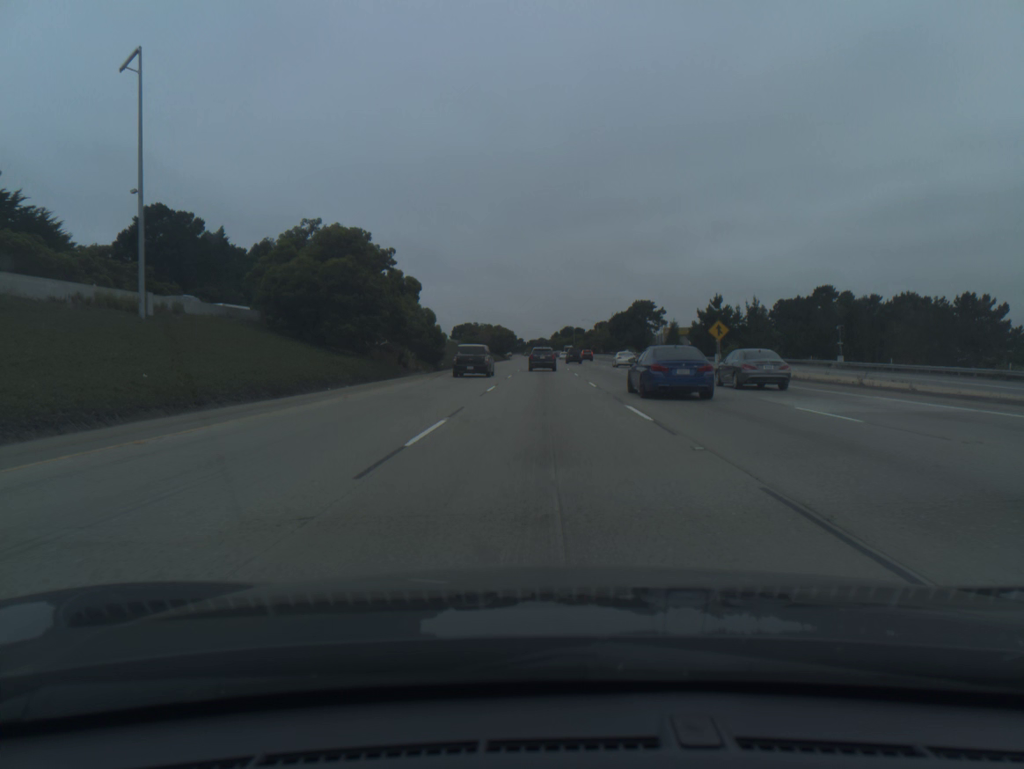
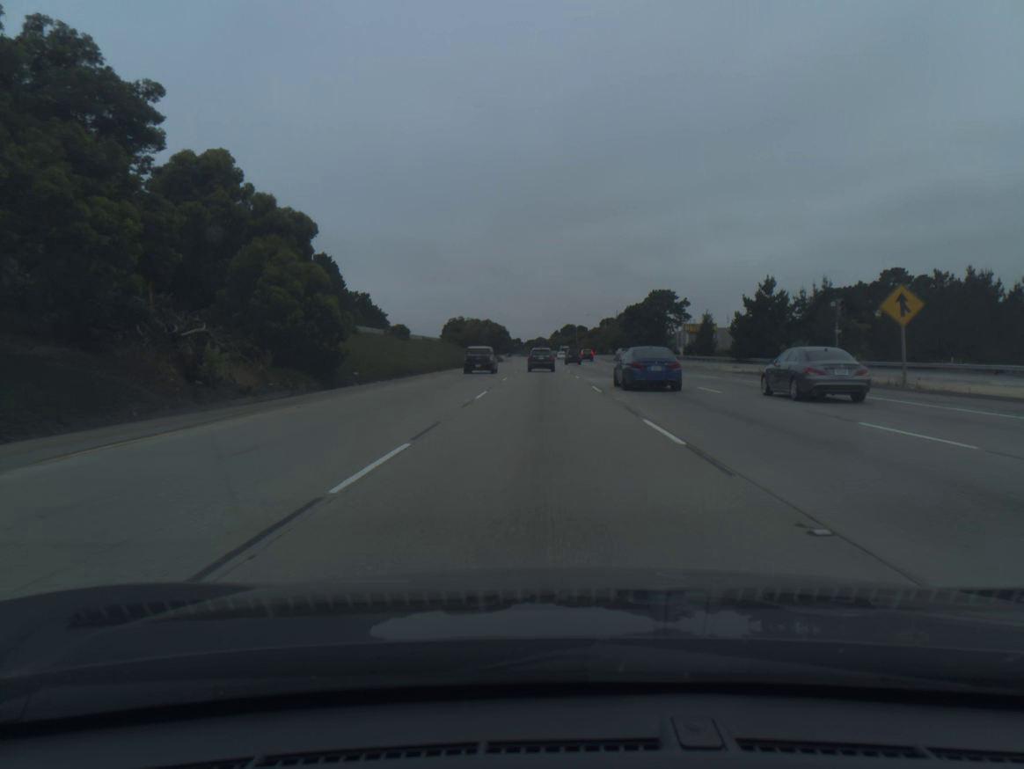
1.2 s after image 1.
(0.0, +33.1) m; 0°
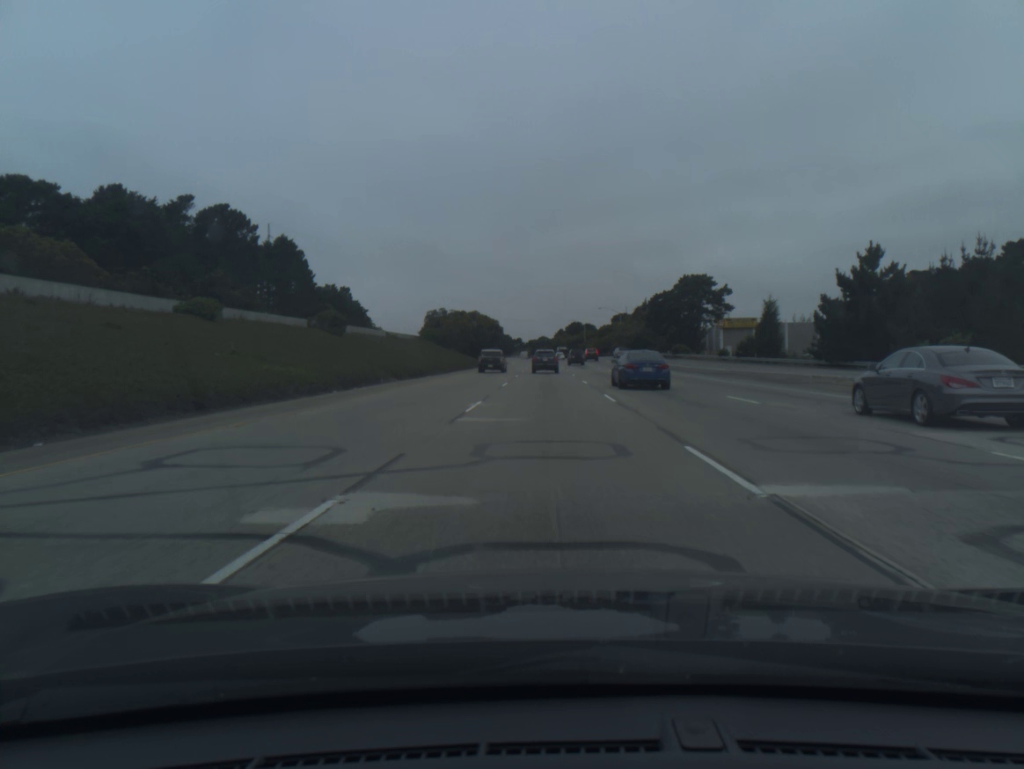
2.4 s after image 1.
(0.0, +32.9) m; 0°
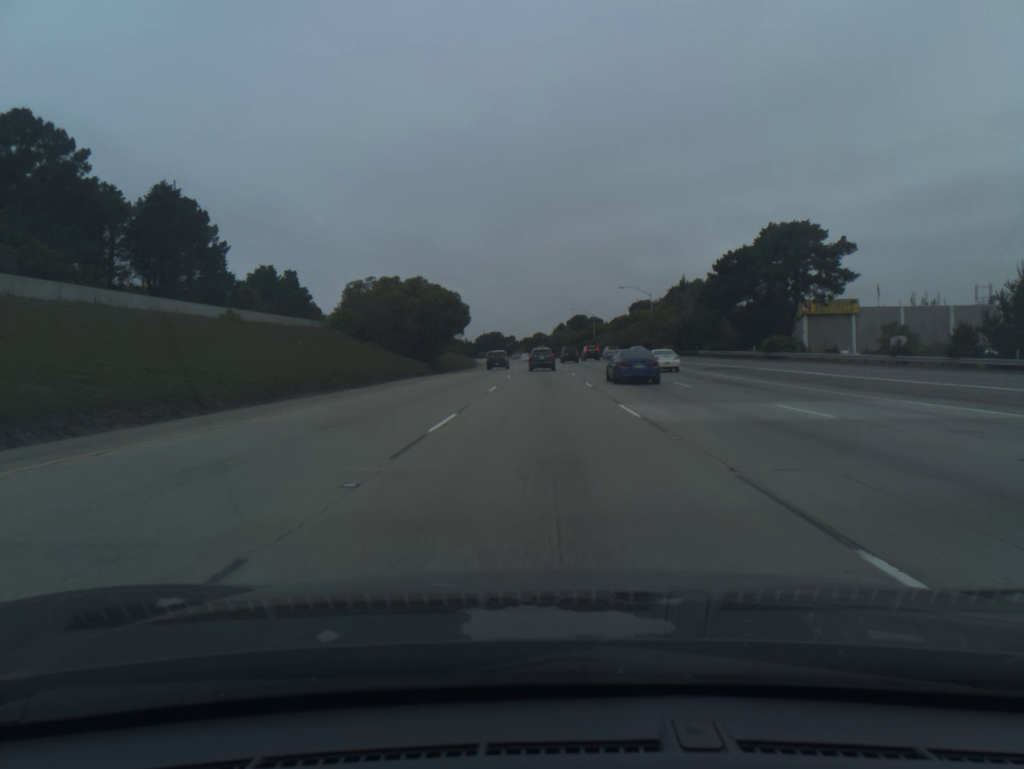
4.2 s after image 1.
(0.0, +49.3) m; 0°
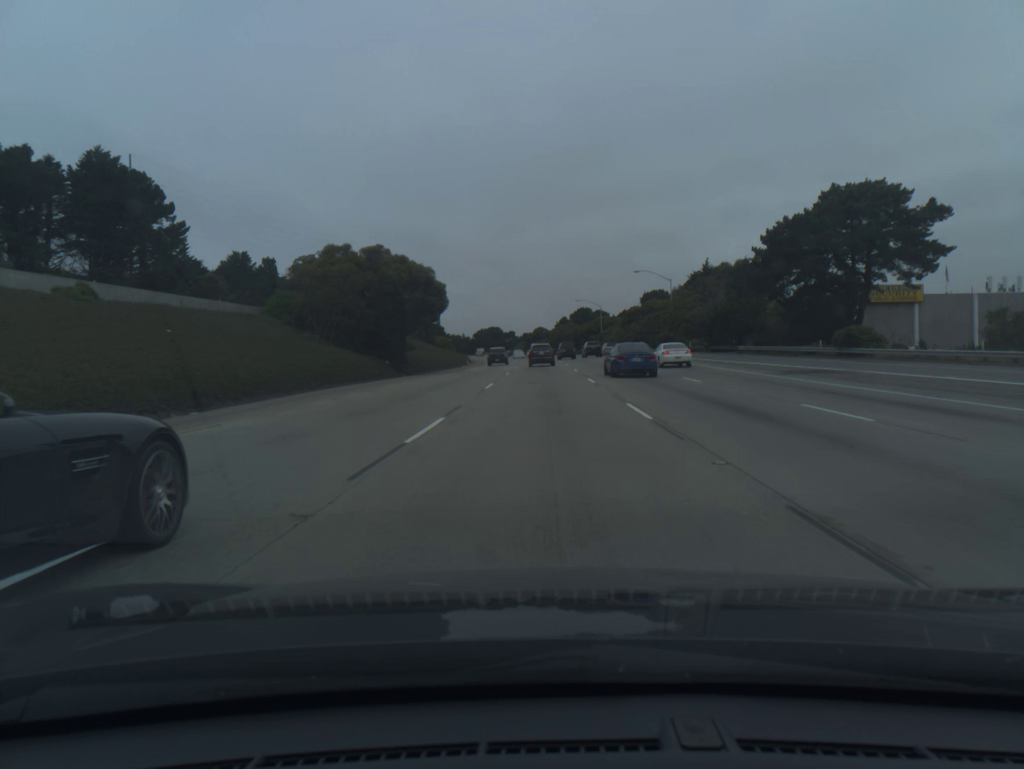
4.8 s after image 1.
(0.0, +16.4) m; 0°
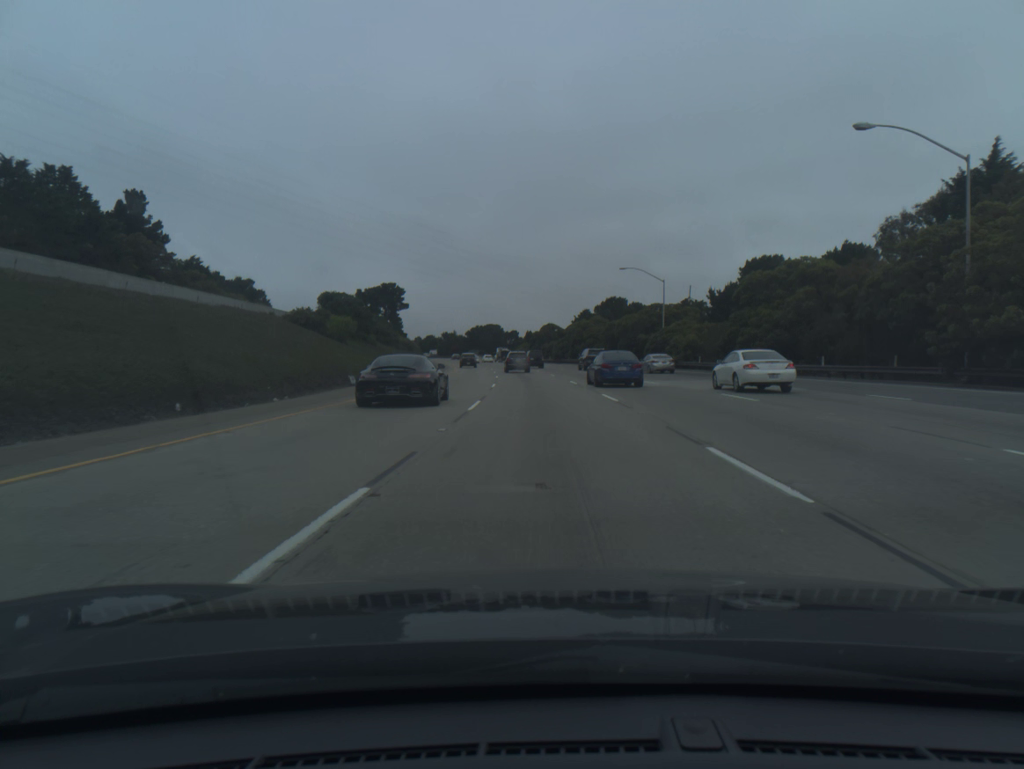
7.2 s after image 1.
(-0.4, +65.8) m; -1°
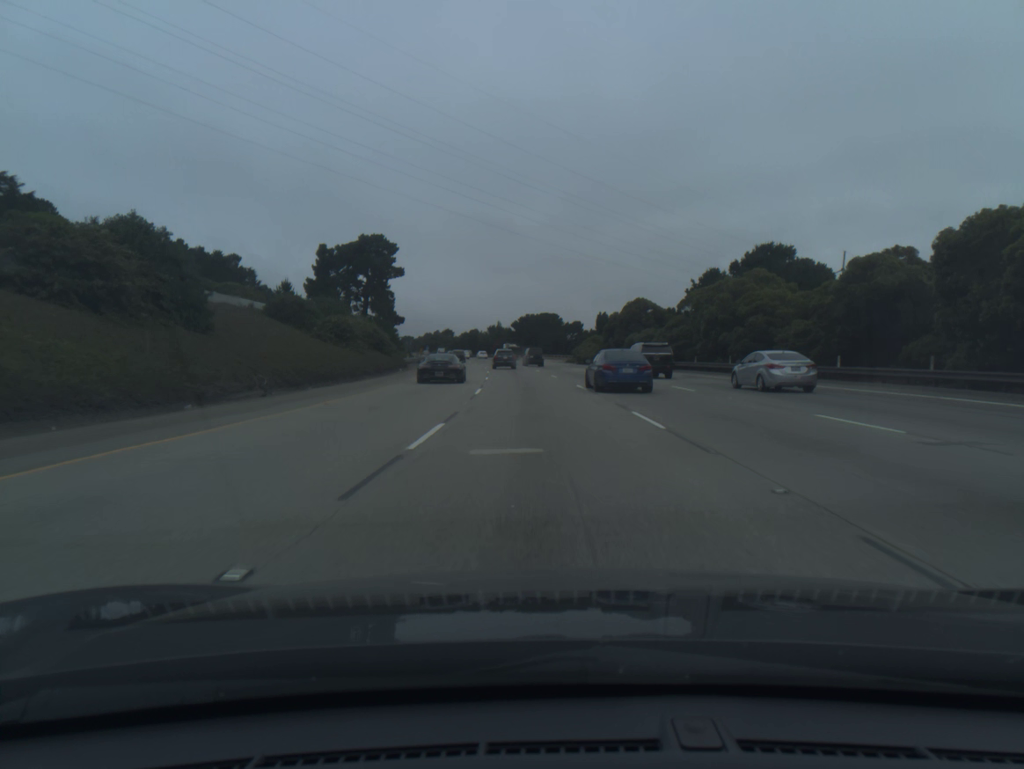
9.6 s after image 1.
(-2.2, +66.4) m; -4°
